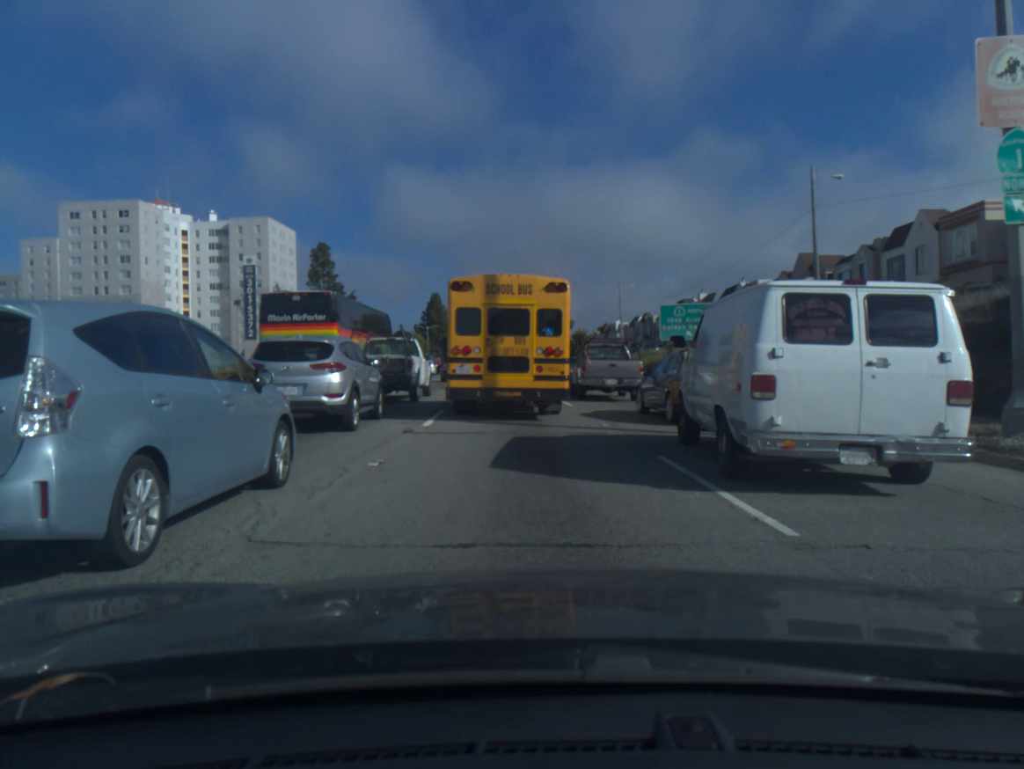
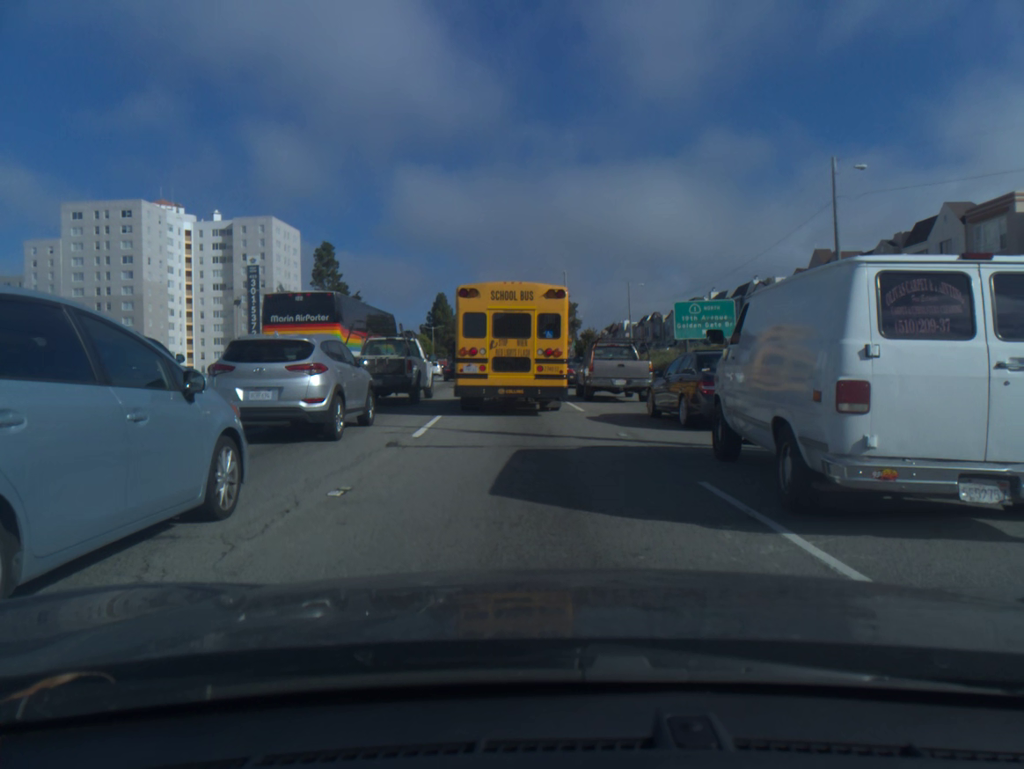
(0.0, +2.0) m; -1°
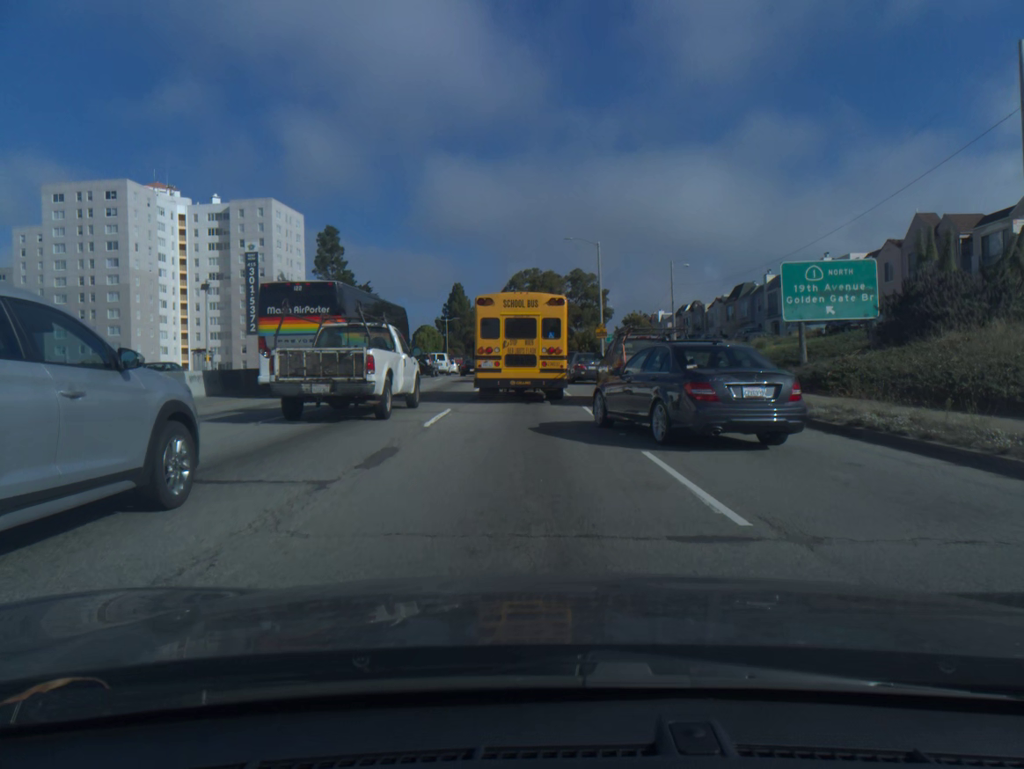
(-0.1, +13.1) m; -1°
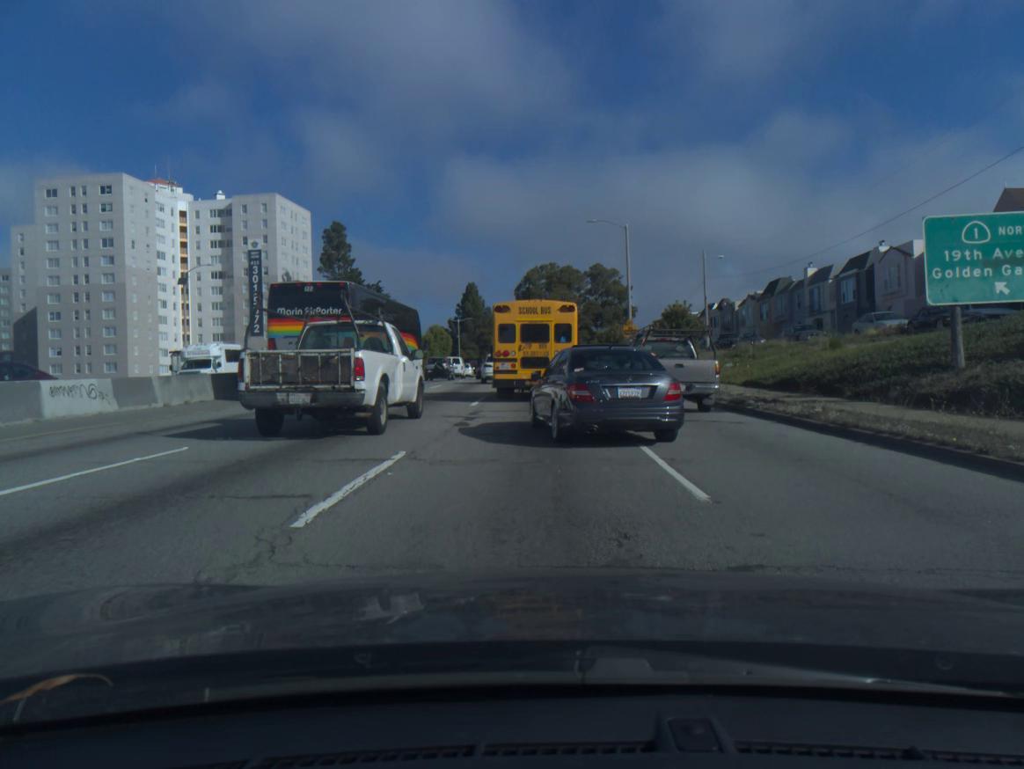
(-0.1, +8.1) m; -1°
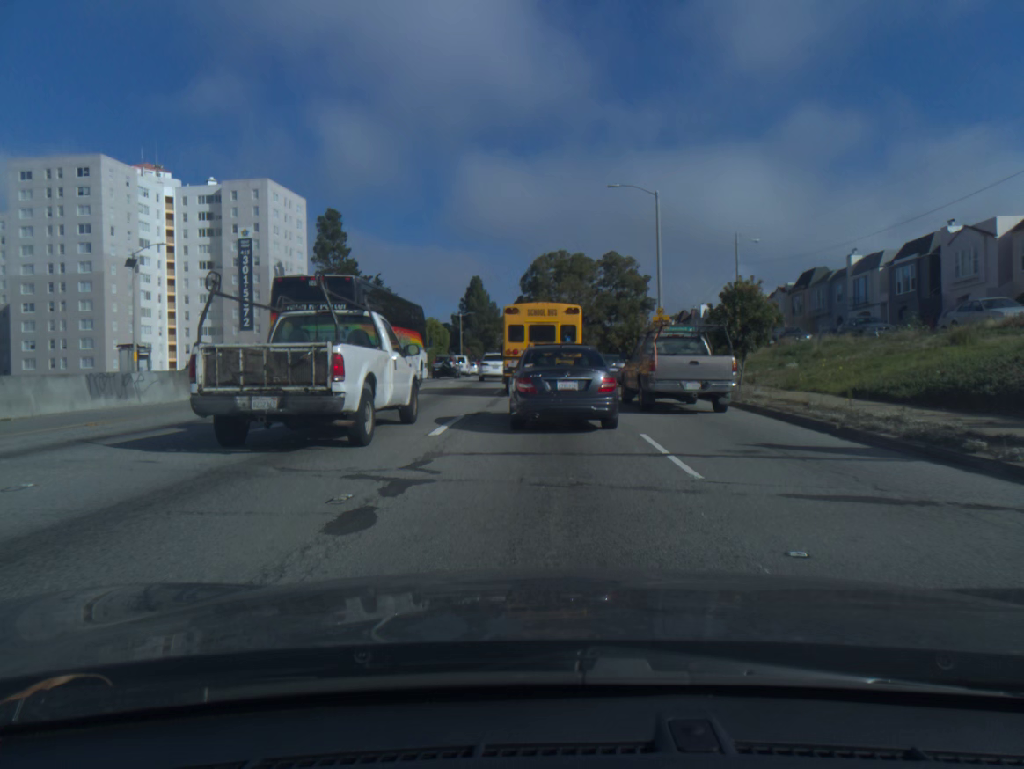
(-0.1, +9.0) m; -1°
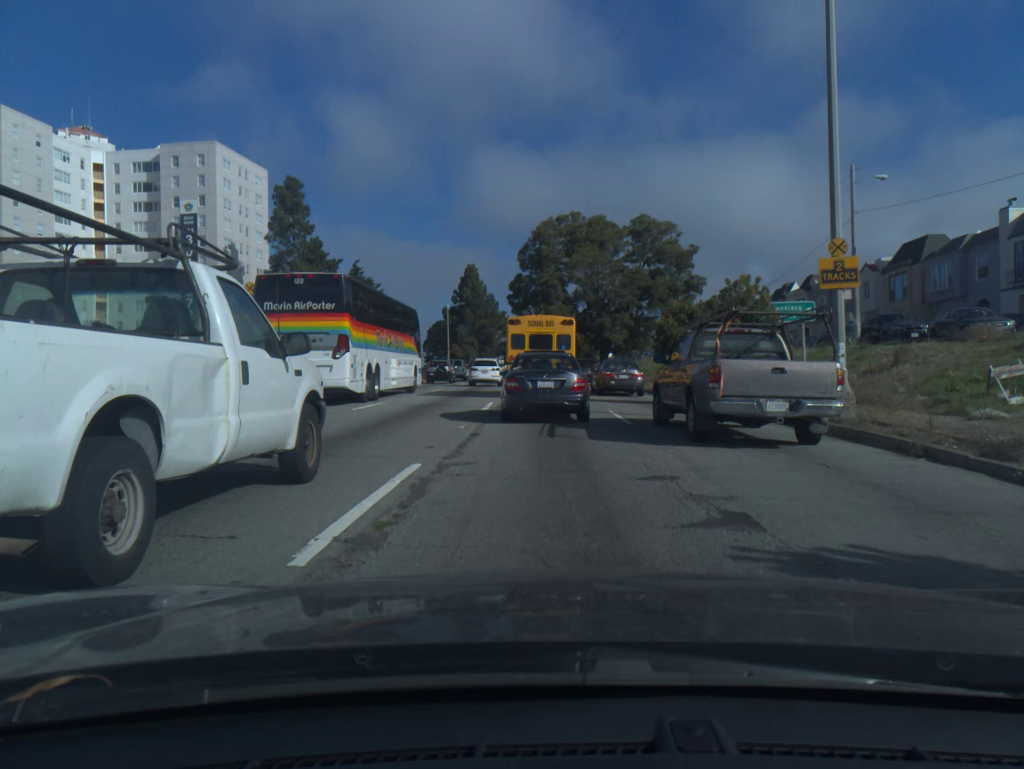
(0.0, +21.7) m; 0°
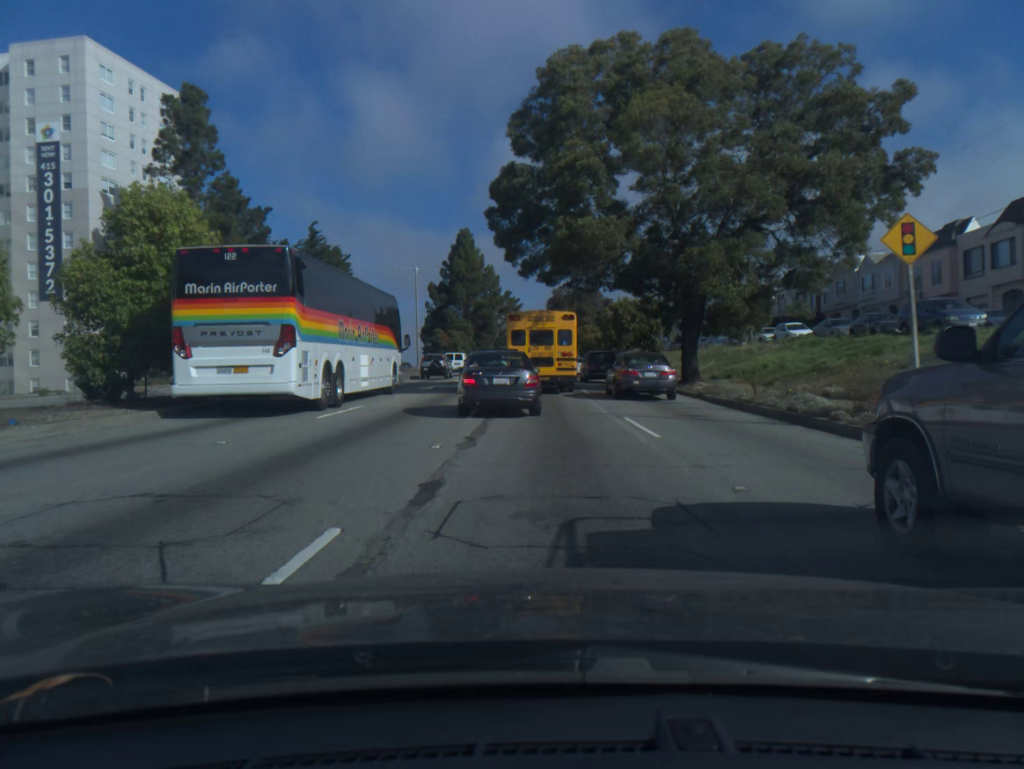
(-0.2, +32.9) m; -1°
